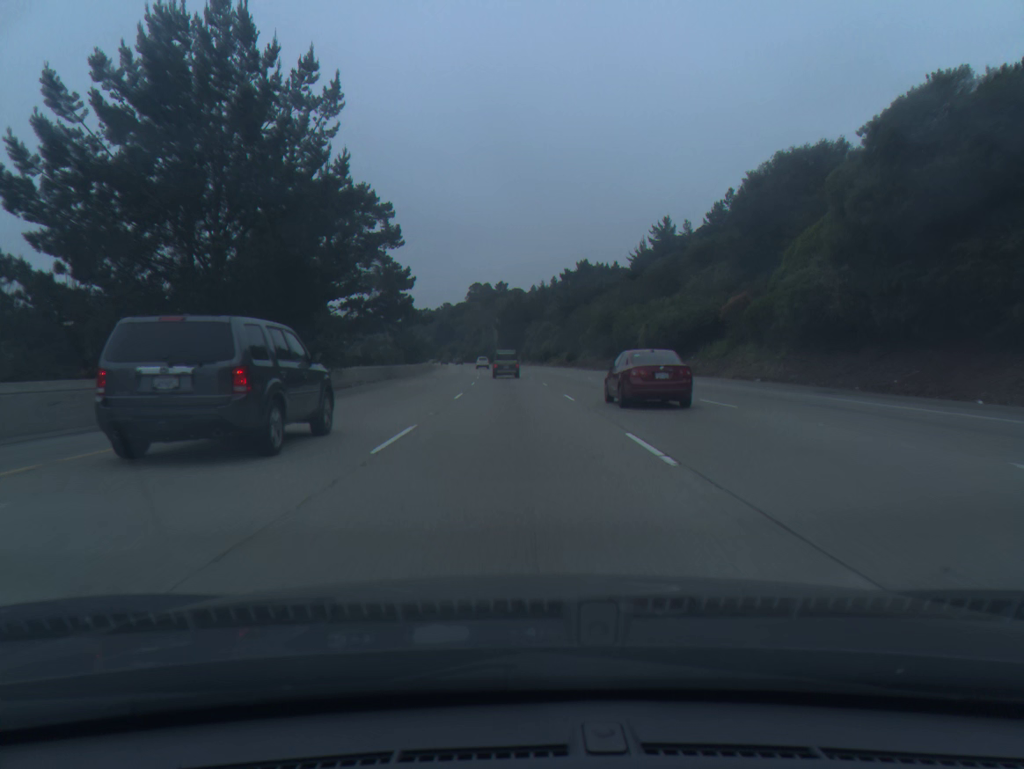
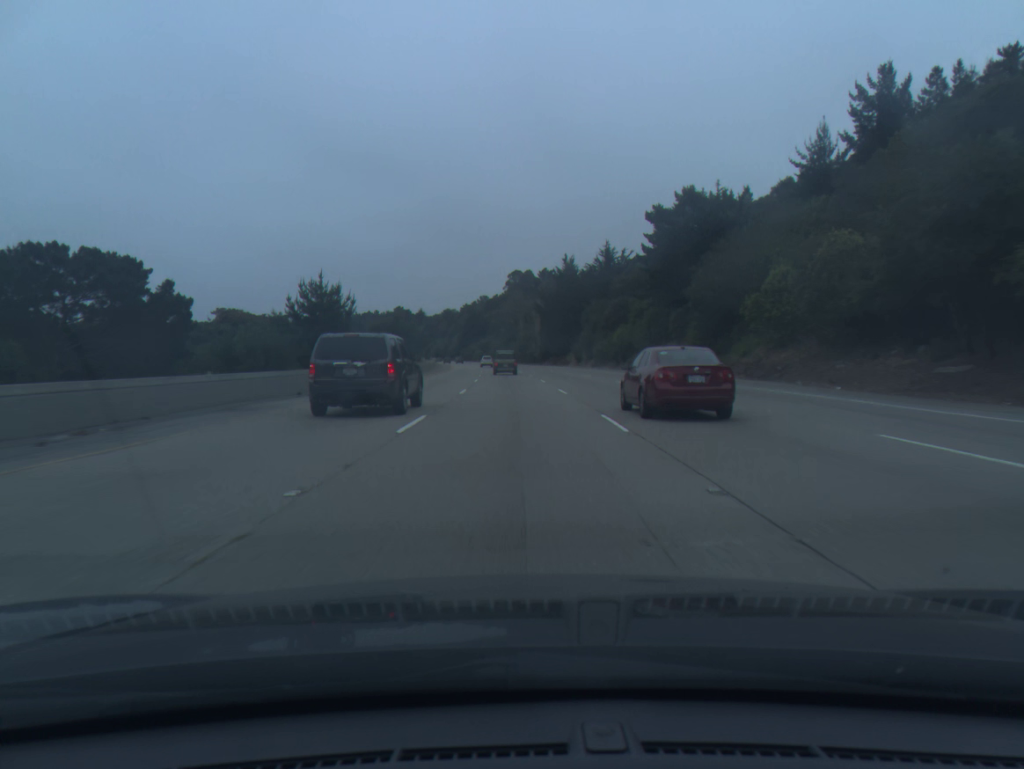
(-1.5, +69.5) m; -3°
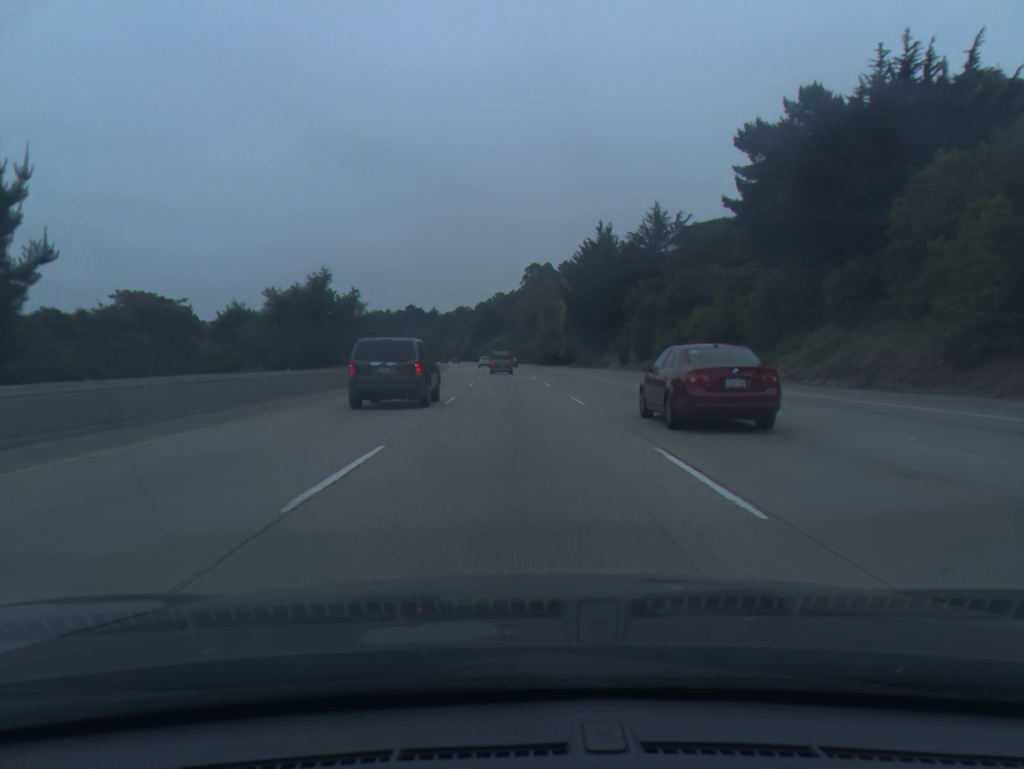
(-0.4, +35.3) m; -1°
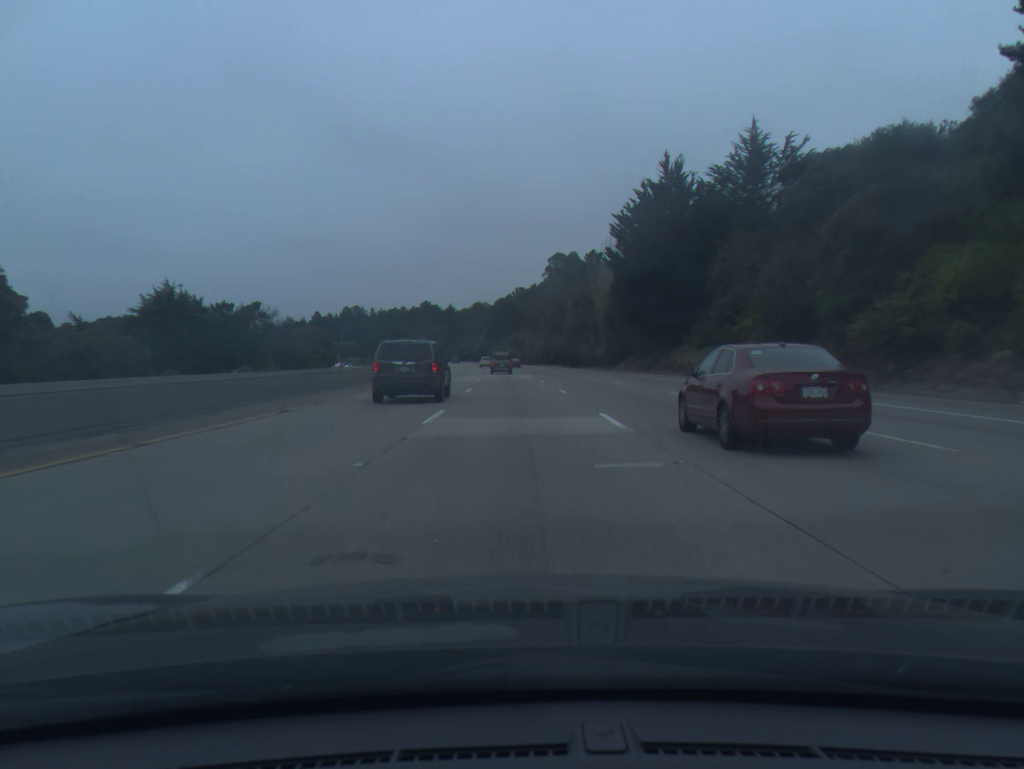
(-0.5, +35.7) m; -1°
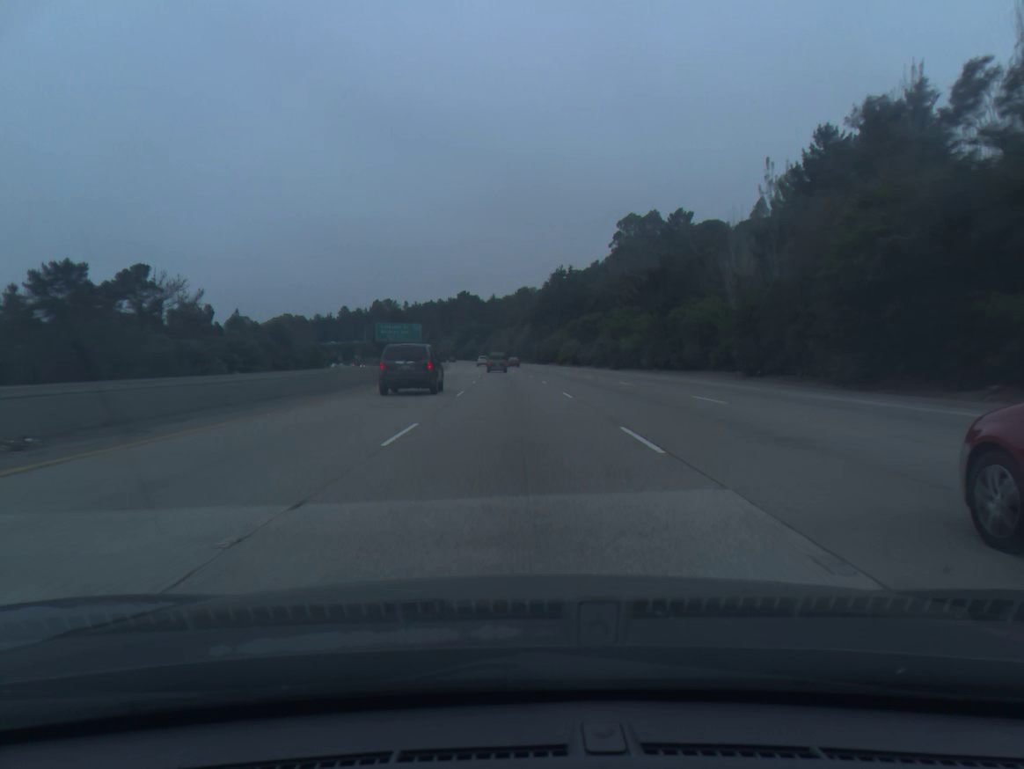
(-2.8, +91.2) m; -4°
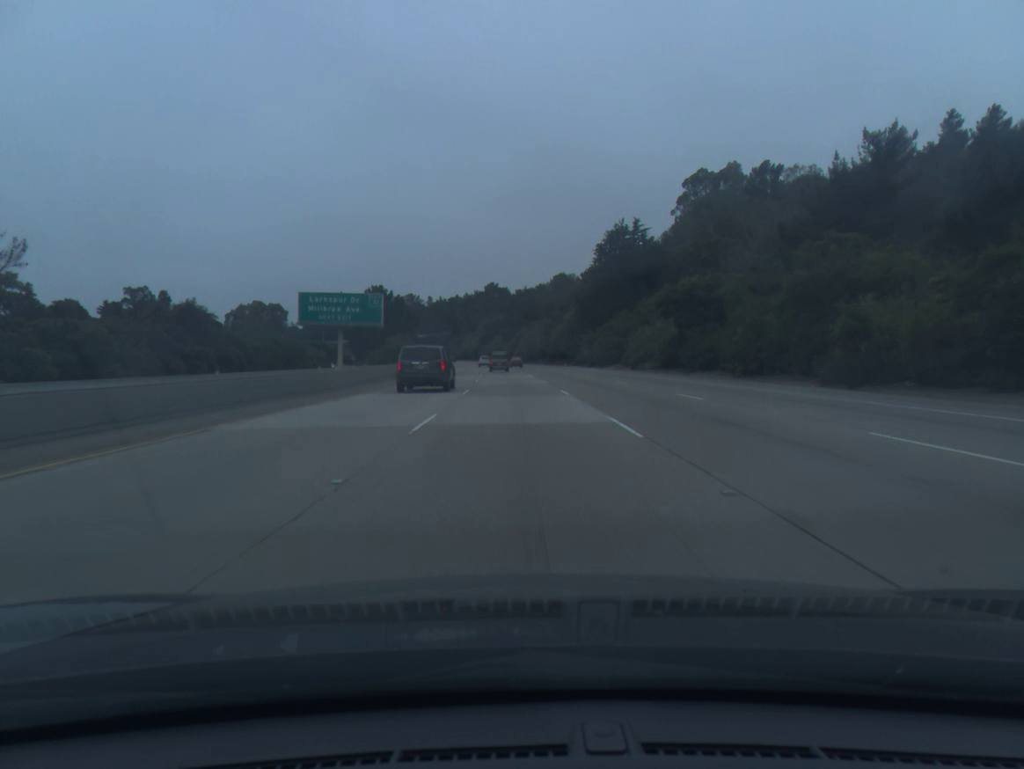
(-1.1, +56.1) m; -2°
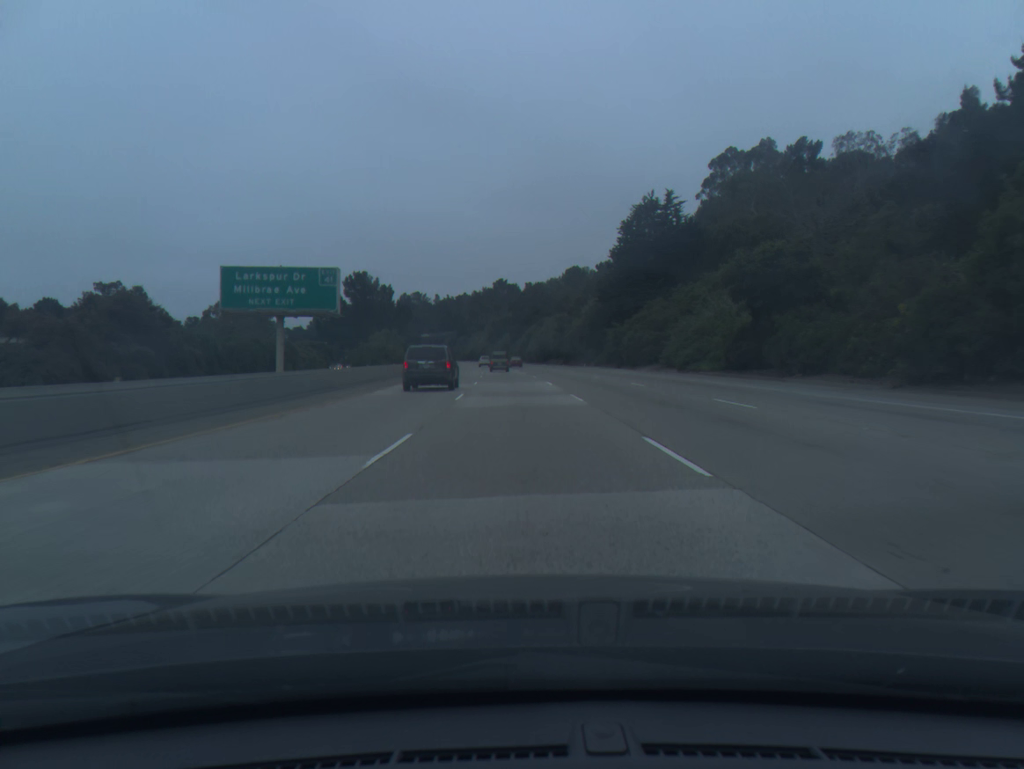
(-0.1, +18.8) m; -1°
